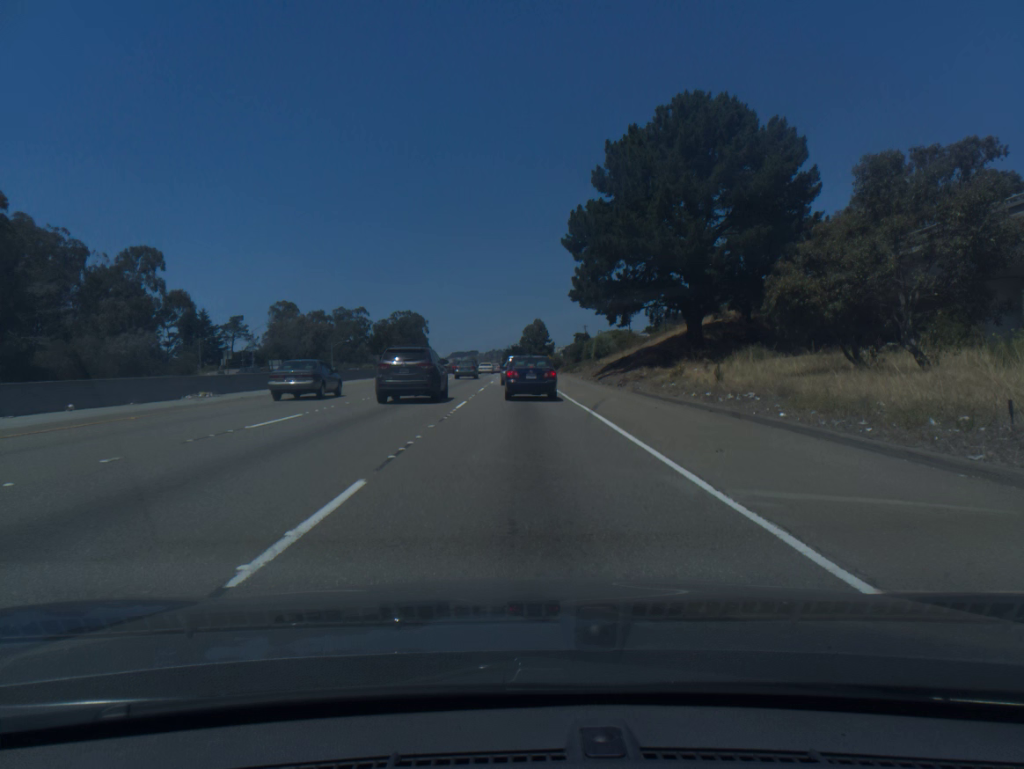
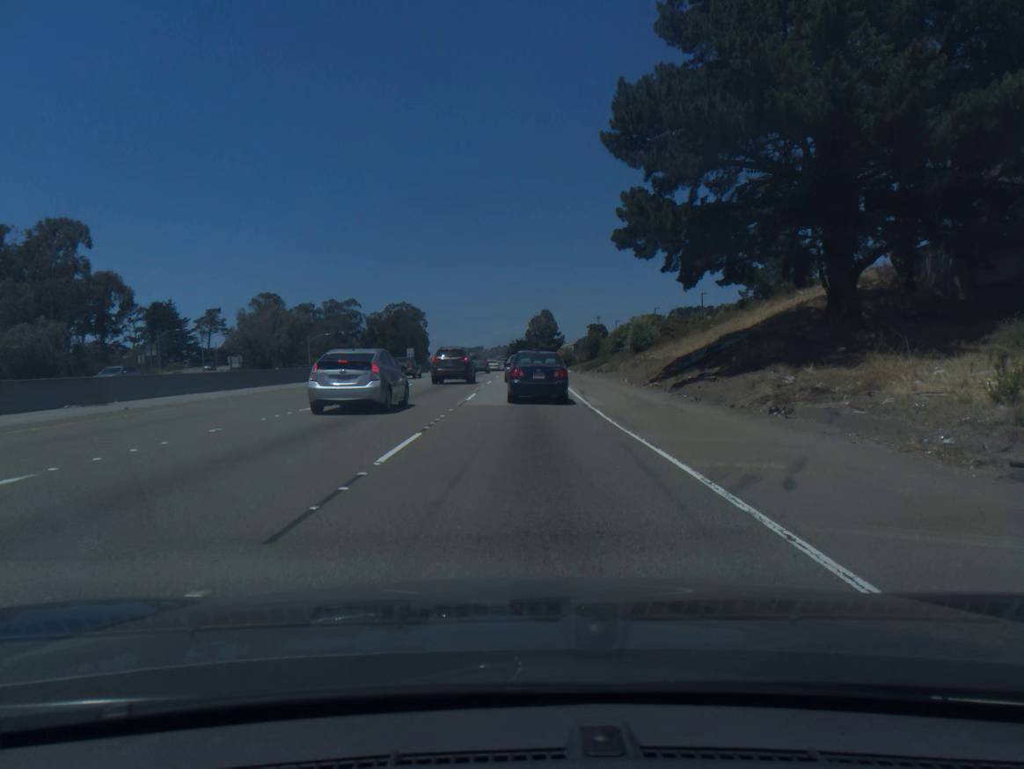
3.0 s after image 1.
(0.0, +25.9) m; -1°
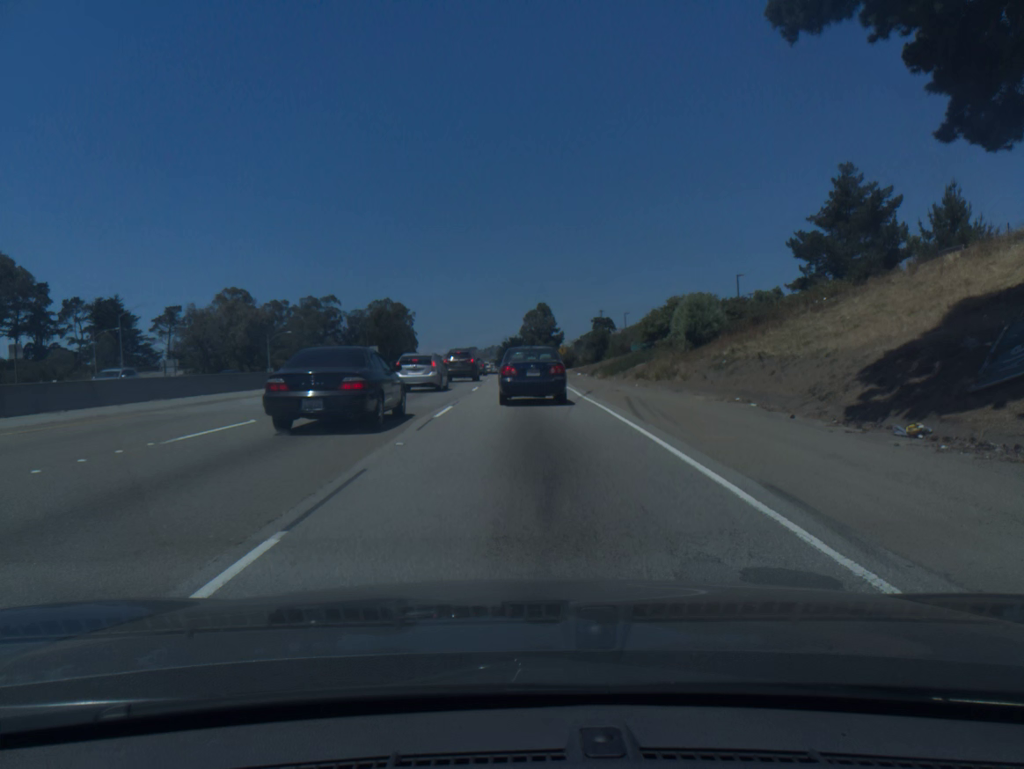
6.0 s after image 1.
(0.0, +22.1) m; 0°
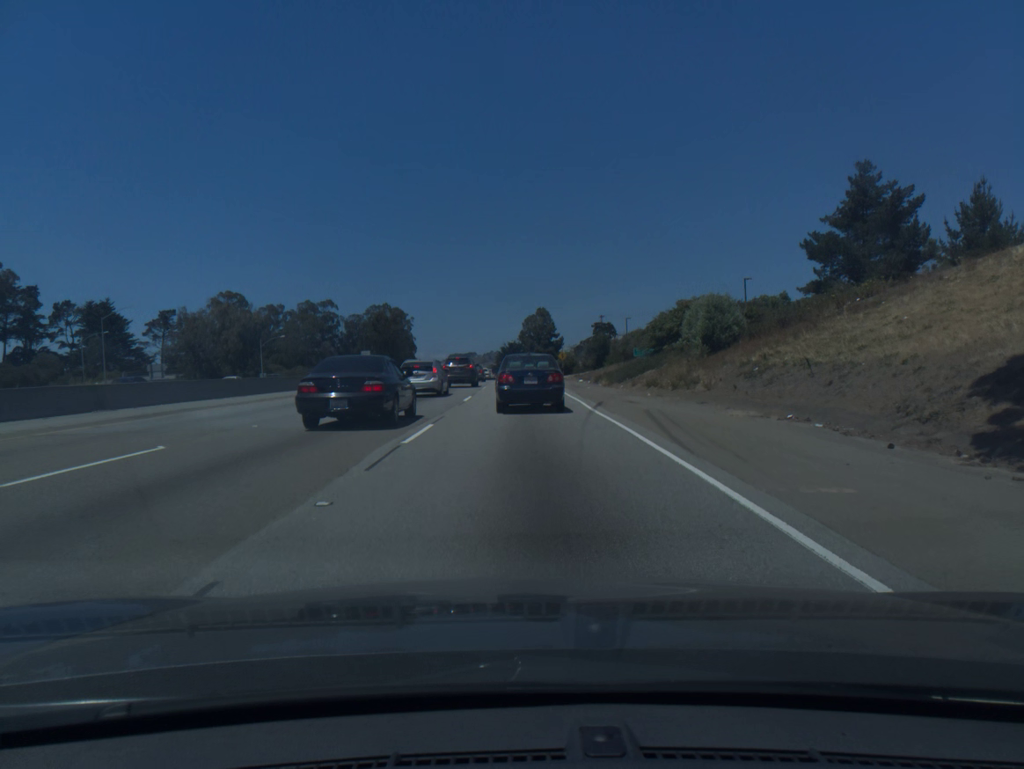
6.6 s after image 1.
(0.0, +4.1) m; +1°
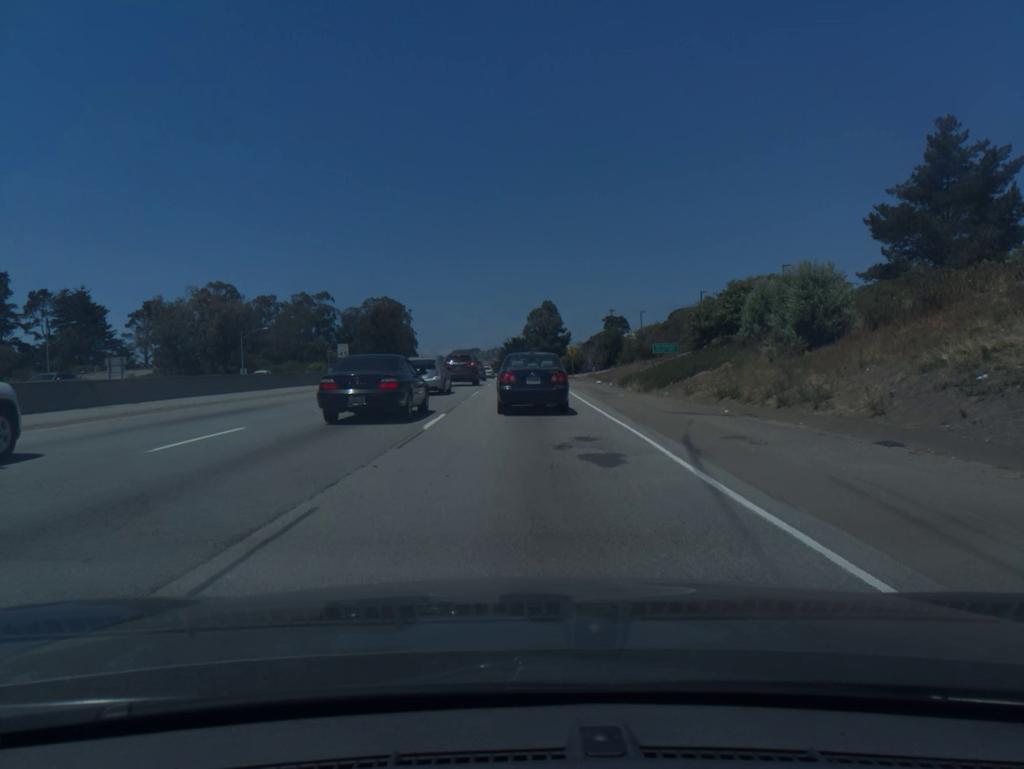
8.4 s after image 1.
(-0.1, +11.9) m; -1°
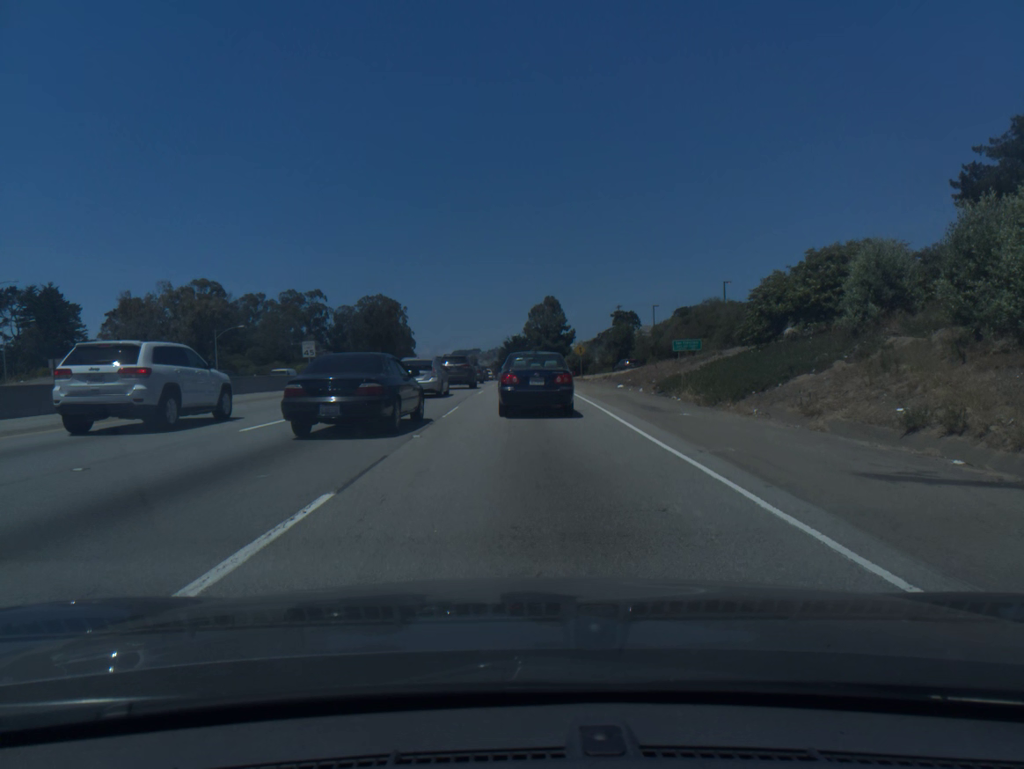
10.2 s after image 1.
(0.0, +11.3) m; 0°
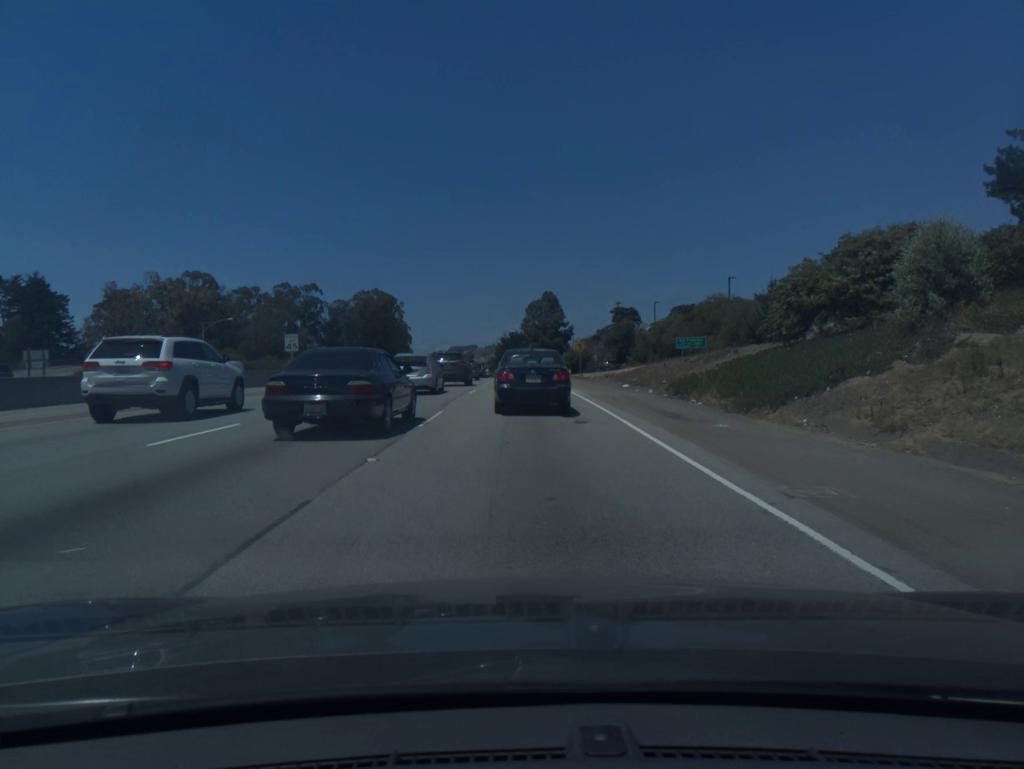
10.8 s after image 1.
(0.0, +3.6) m; 0°
